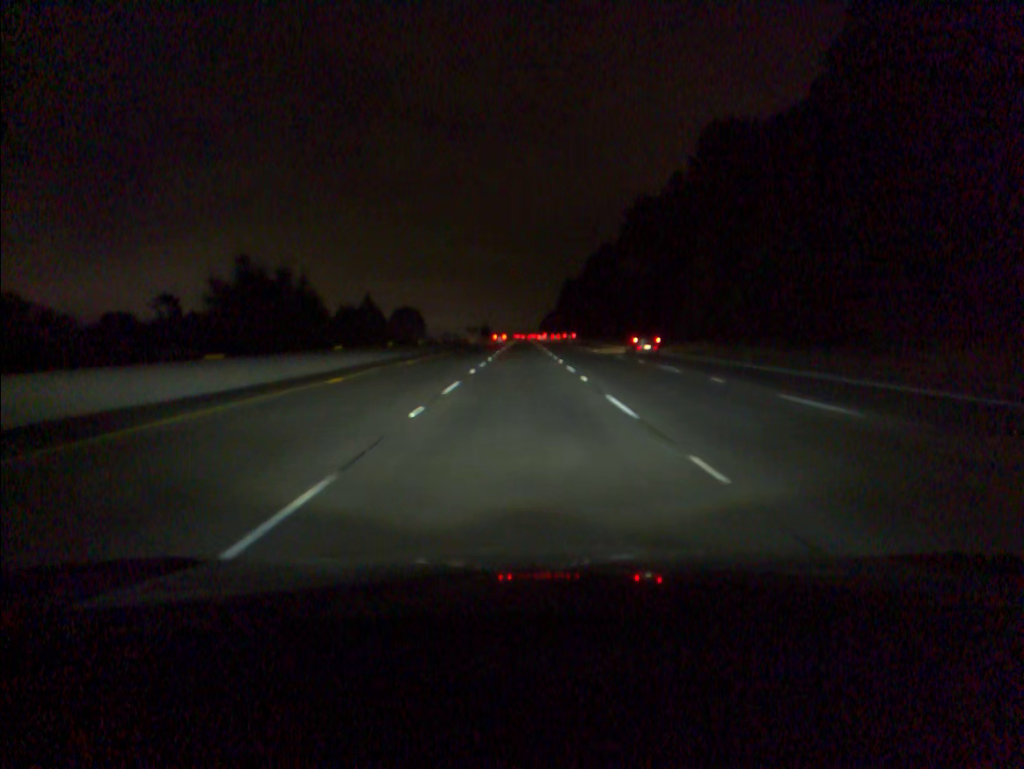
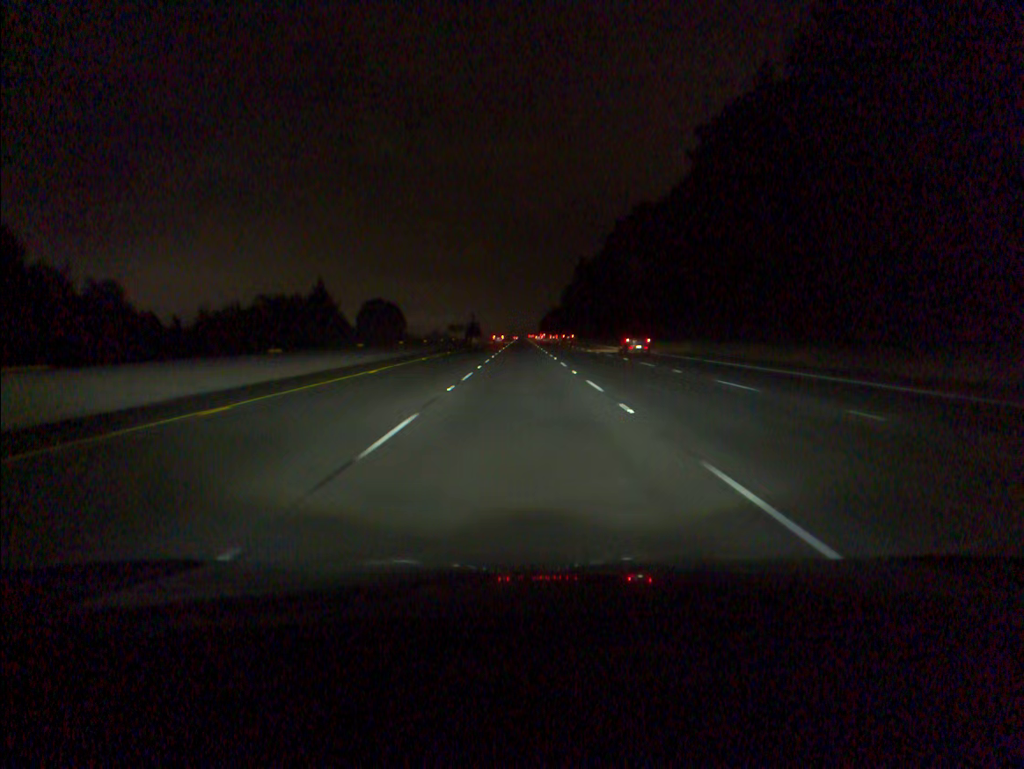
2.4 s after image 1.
(+0.1, +67.4) m; 0°
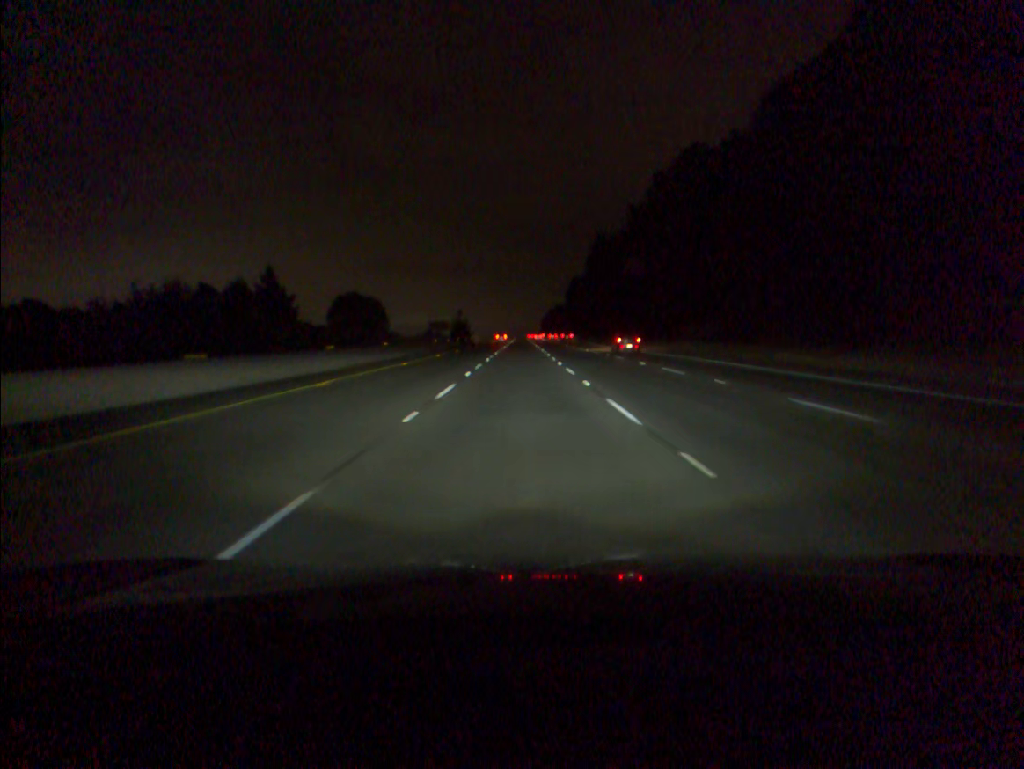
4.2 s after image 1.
(+0.1, +50.6) m; 0°
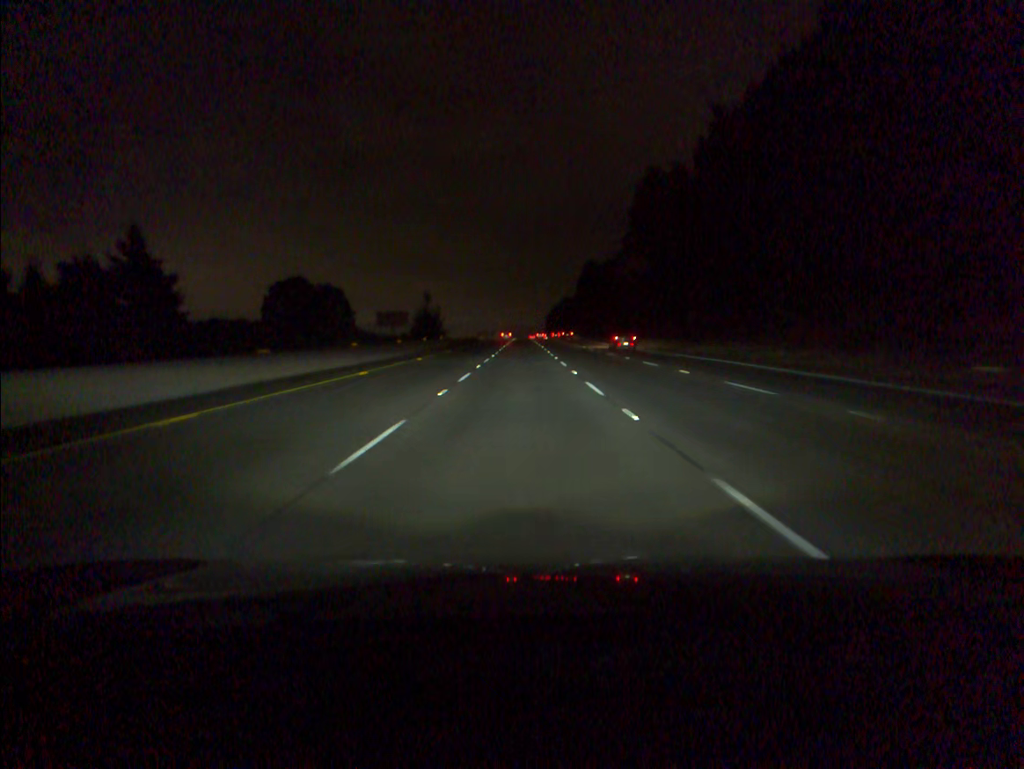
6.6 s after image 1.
(0.0, +67.6) m; 0°
